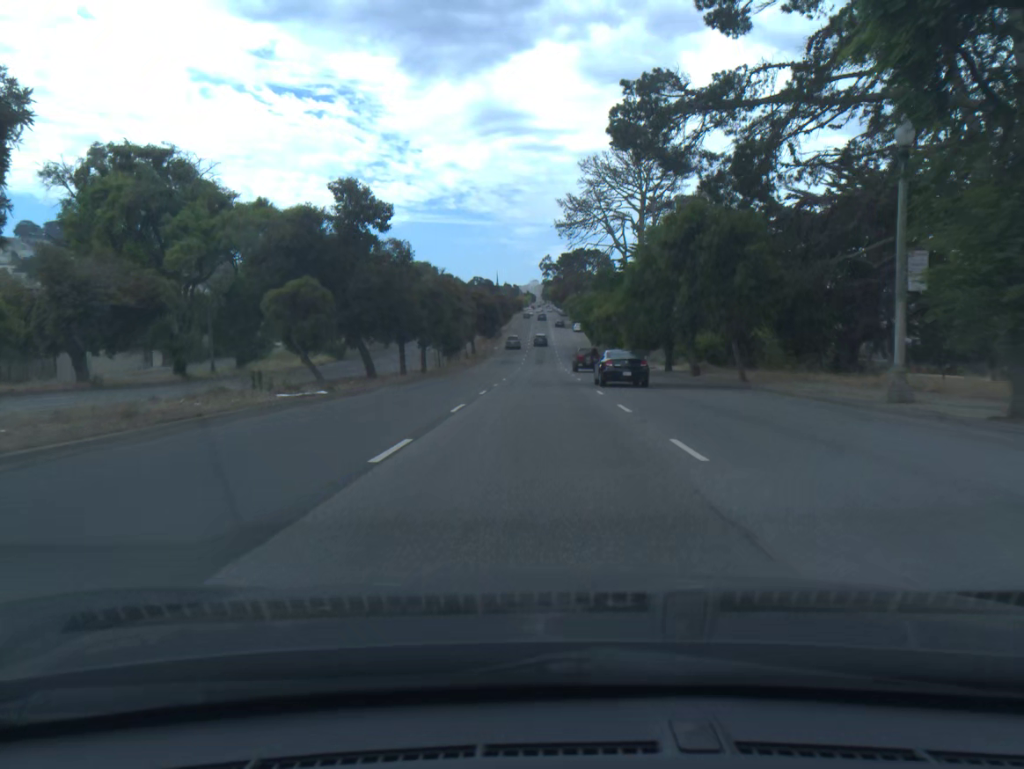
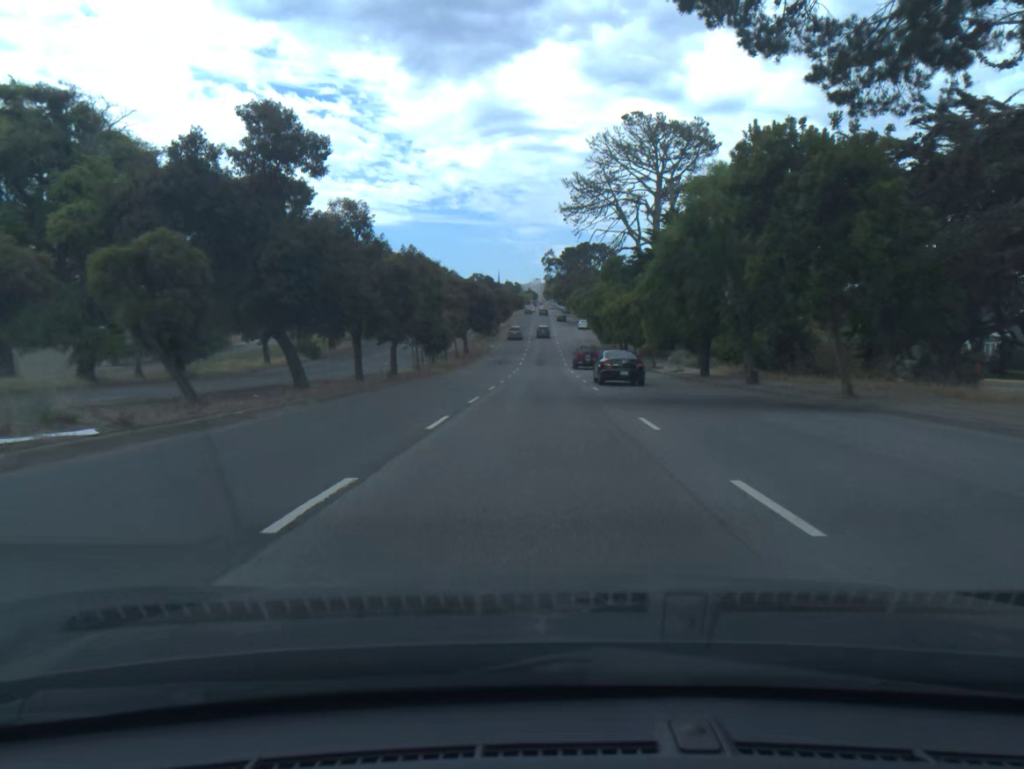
(0.0, +10.9) m; 0°
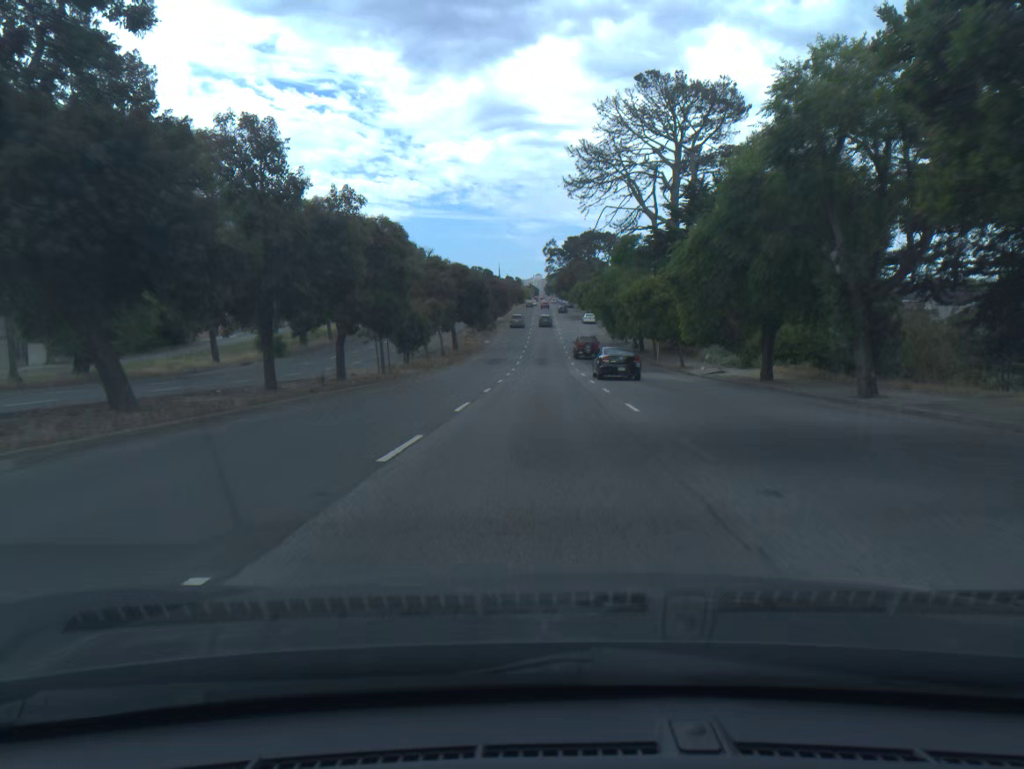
(0.0, +10.9) m; 0°
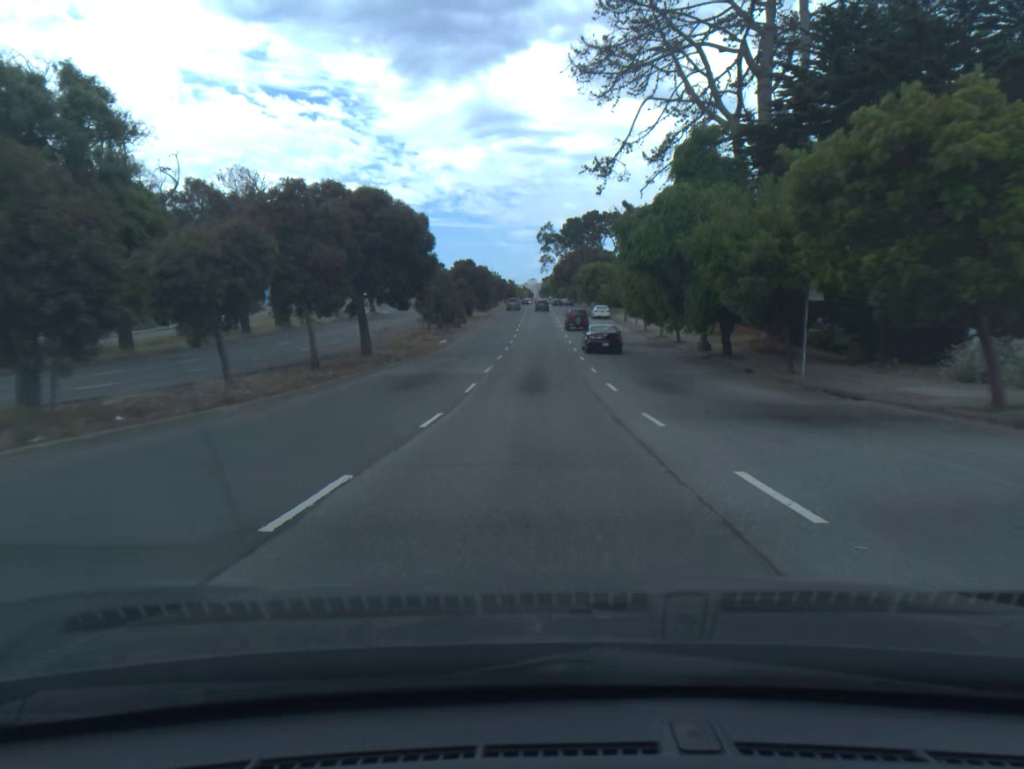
(+0.1, +32.8) m; 0°
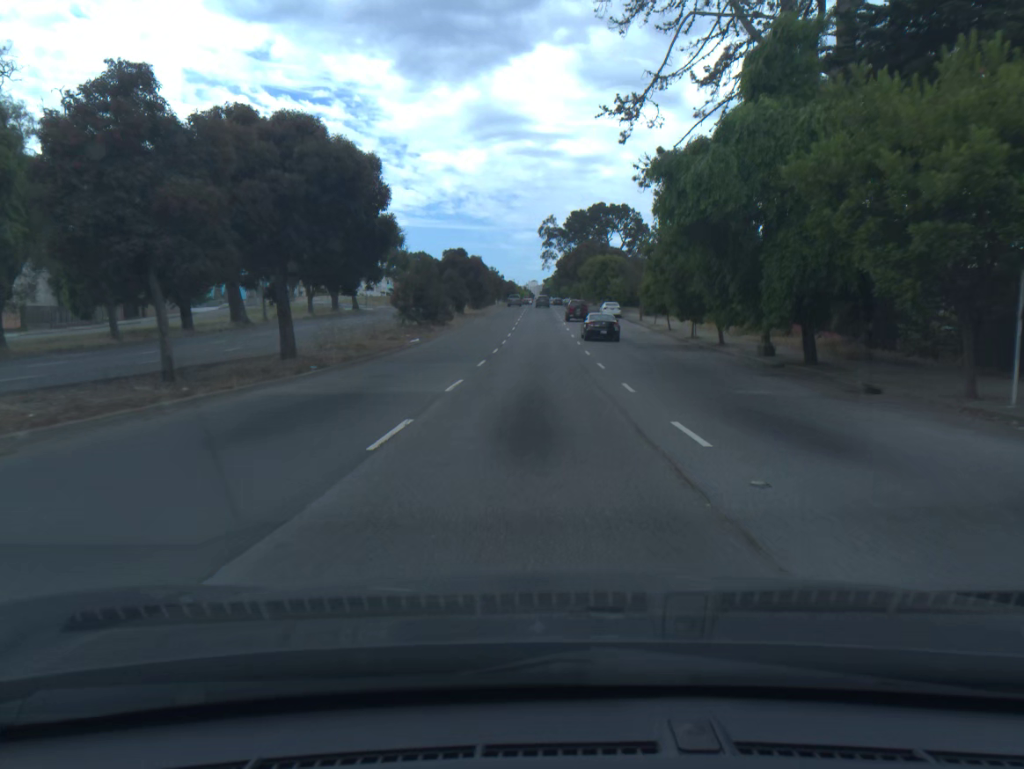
(0.0, +10.9) m; 0°
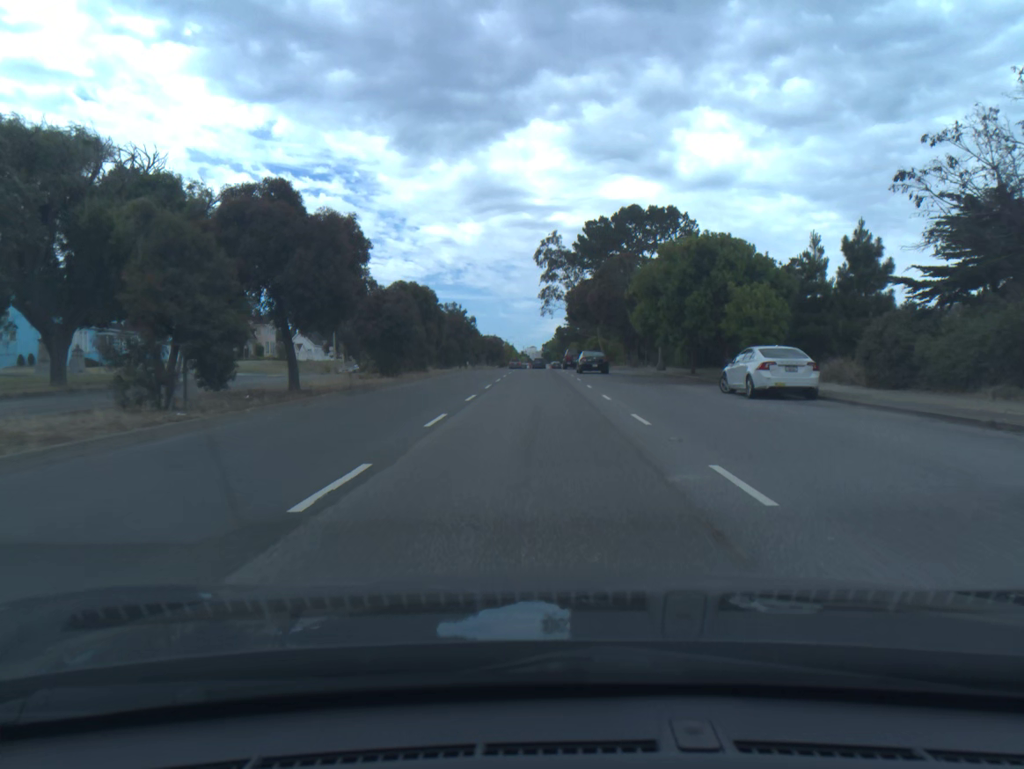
(+0.1, +53.2) m; 0°
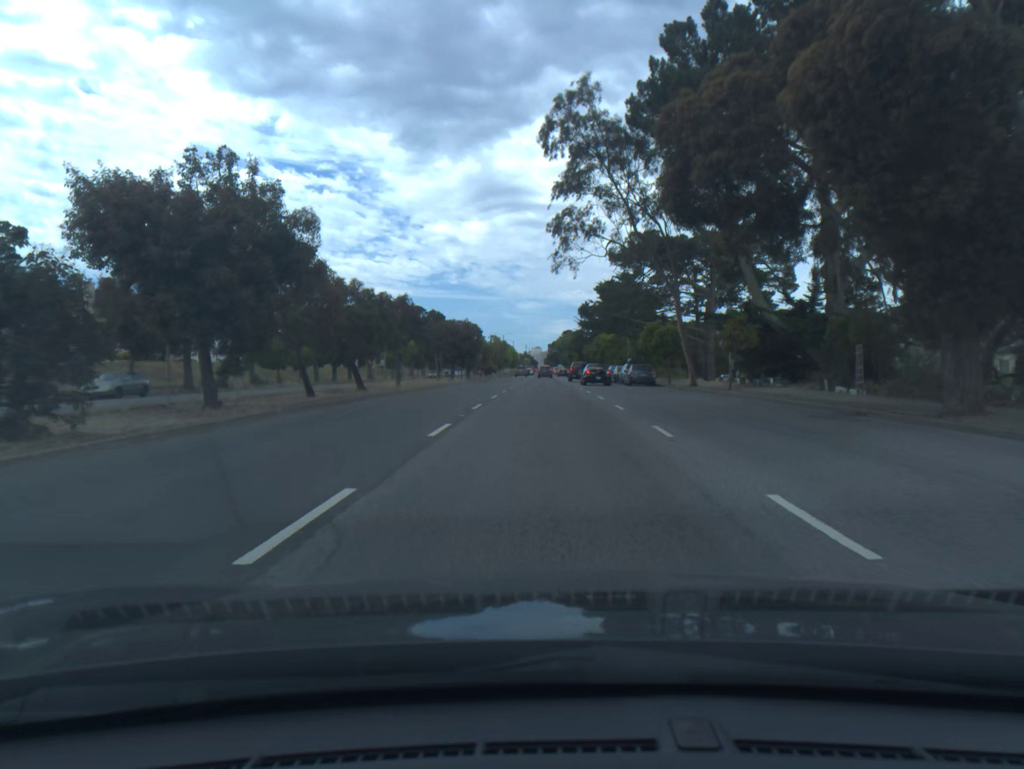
(-0.3, +51.7) m; 0°
